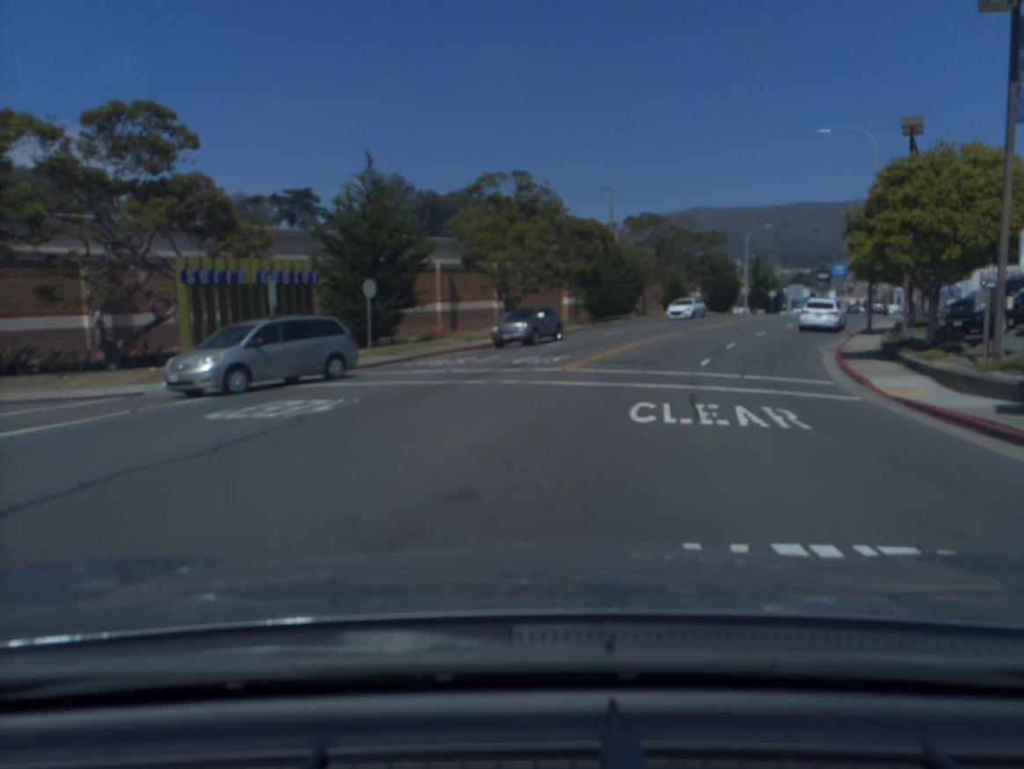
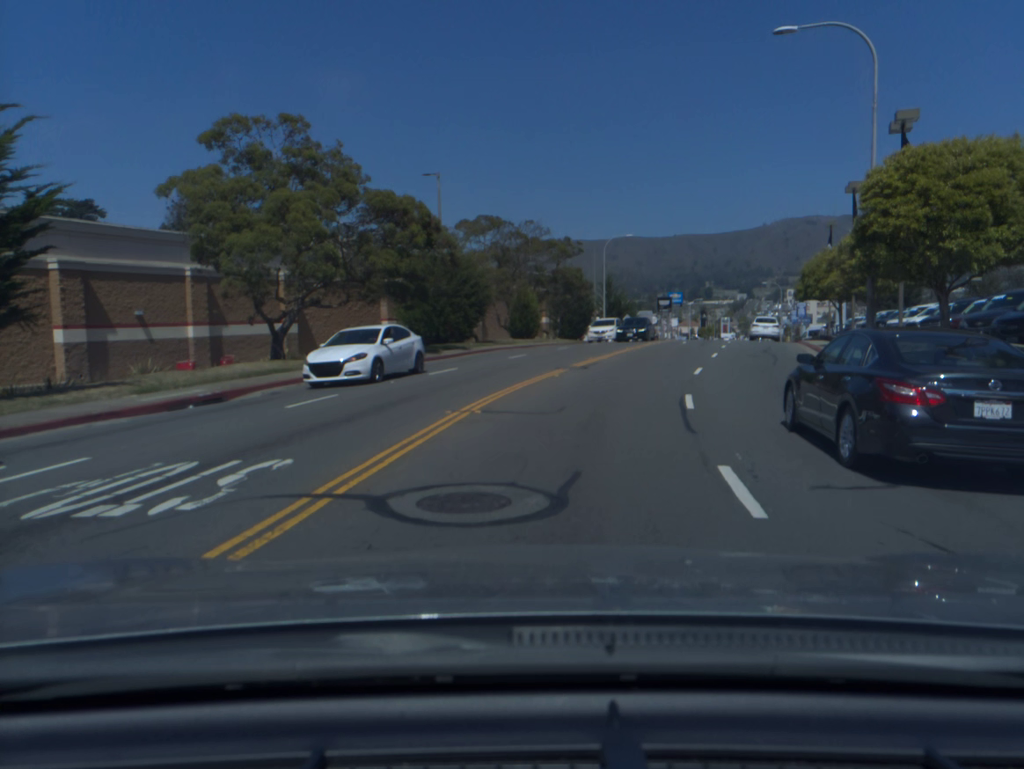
(+1.8, +17.0) m; +11°
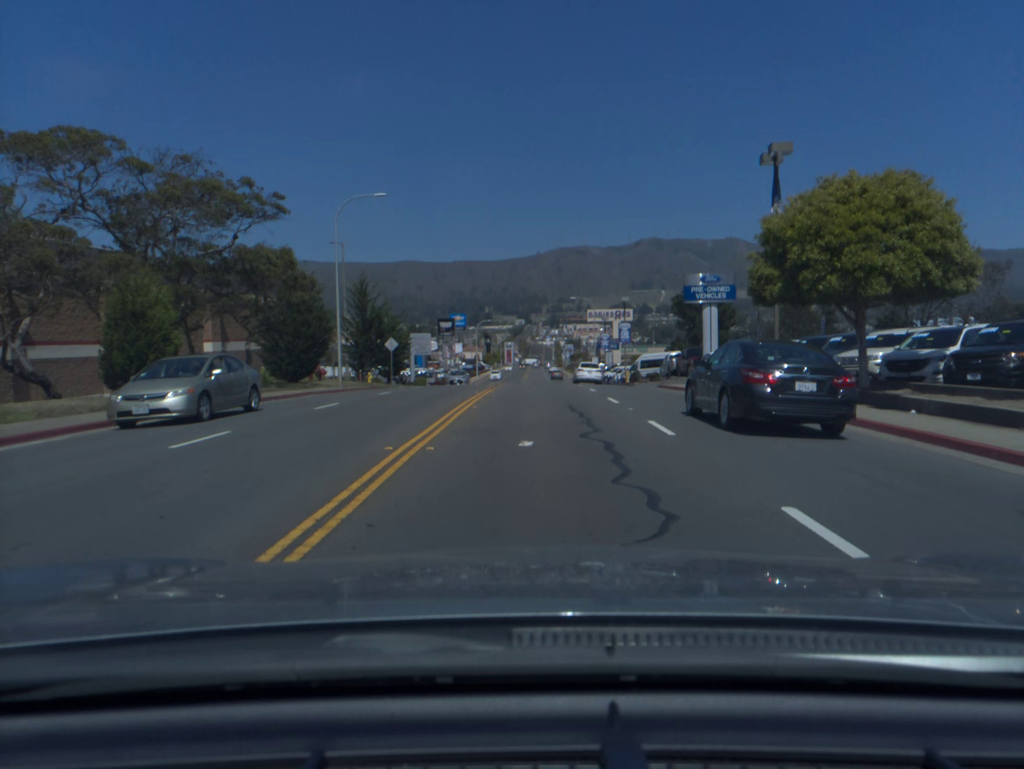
(+4.9, +30.6) m; +15°
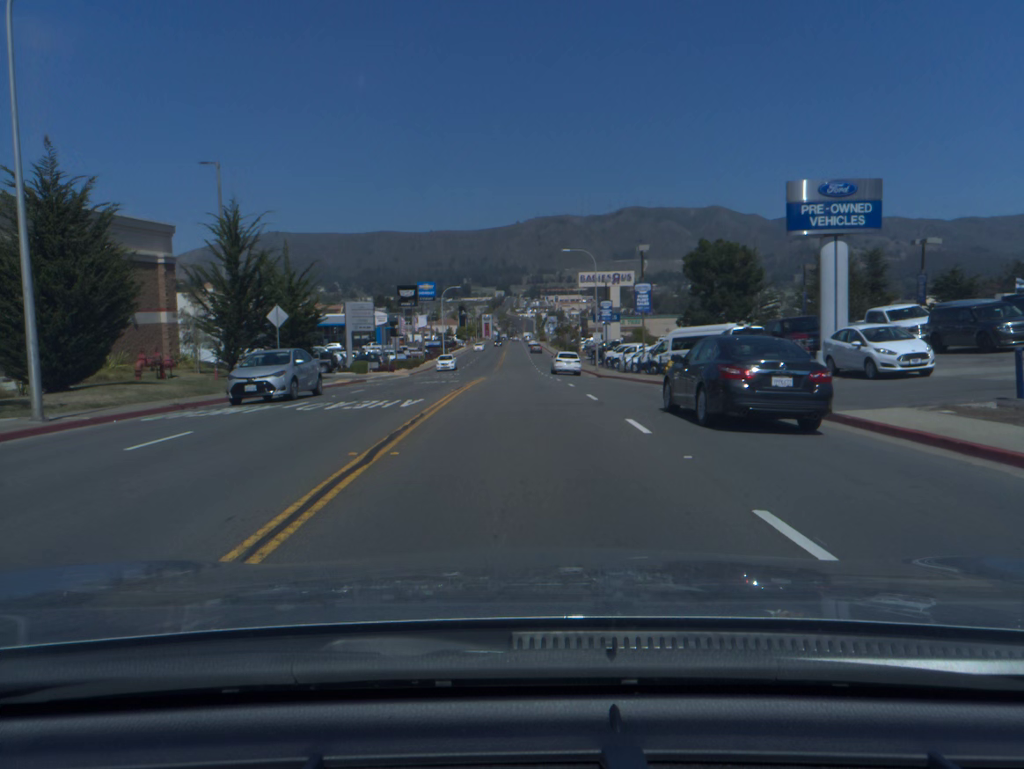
(+0.4, +22.3) m; +1°
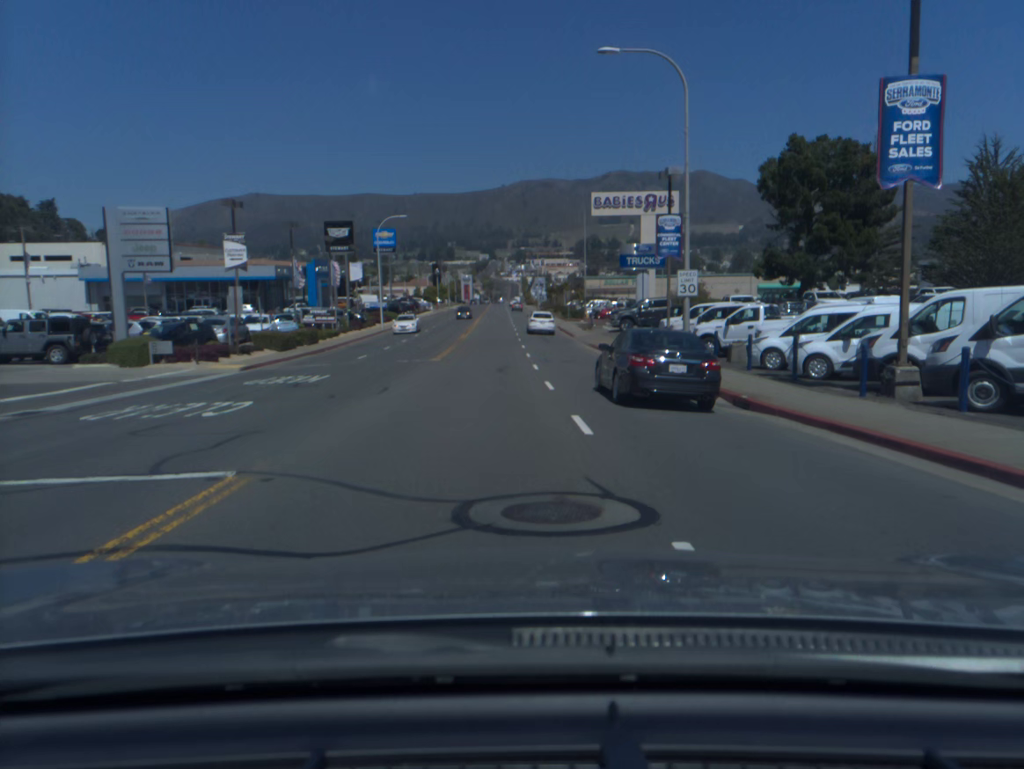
(+0.3, +38.0) m; +1°
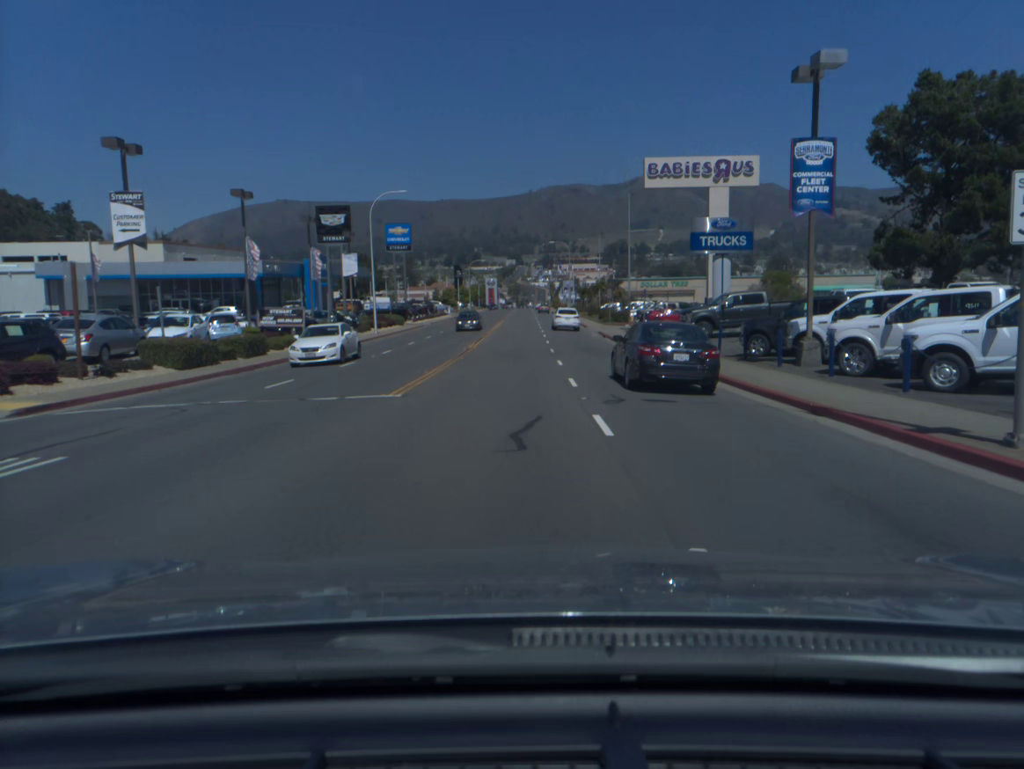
(-0.3, +14.8) m; -2°
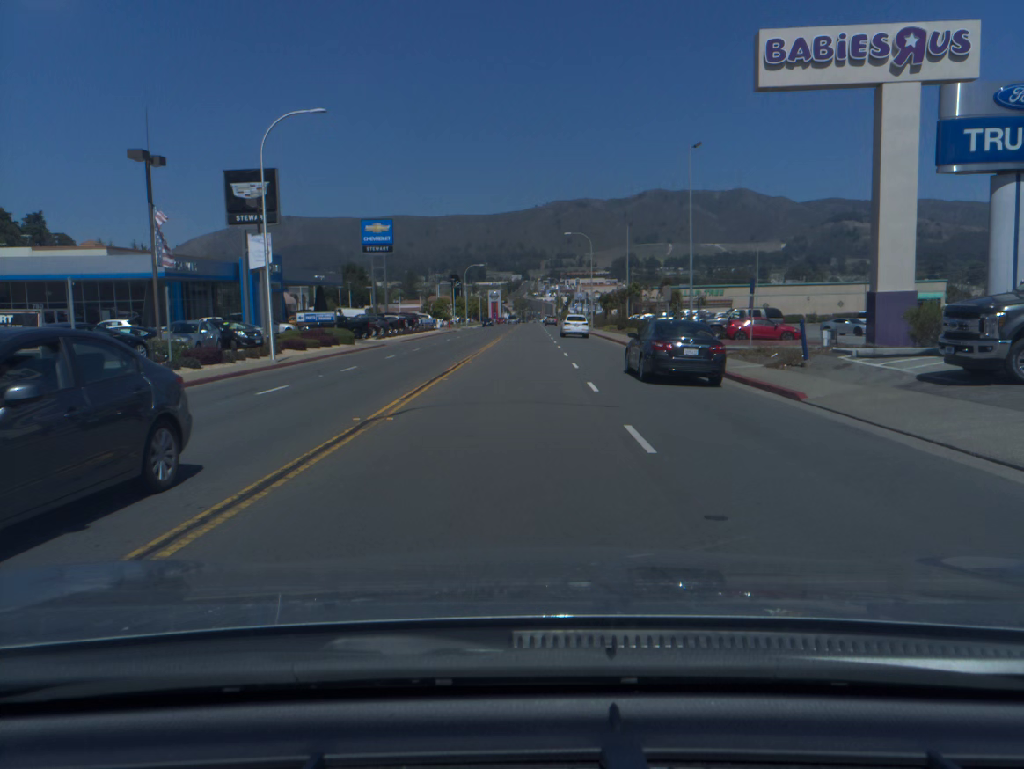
(-0.1, +23.3) m; -1°
